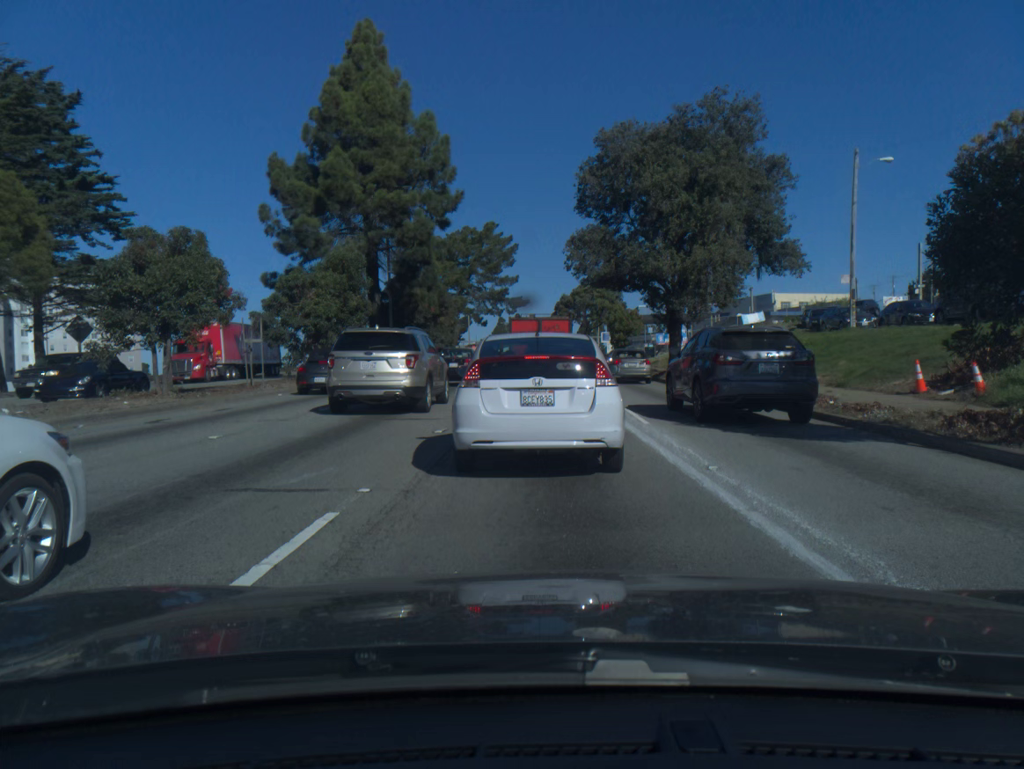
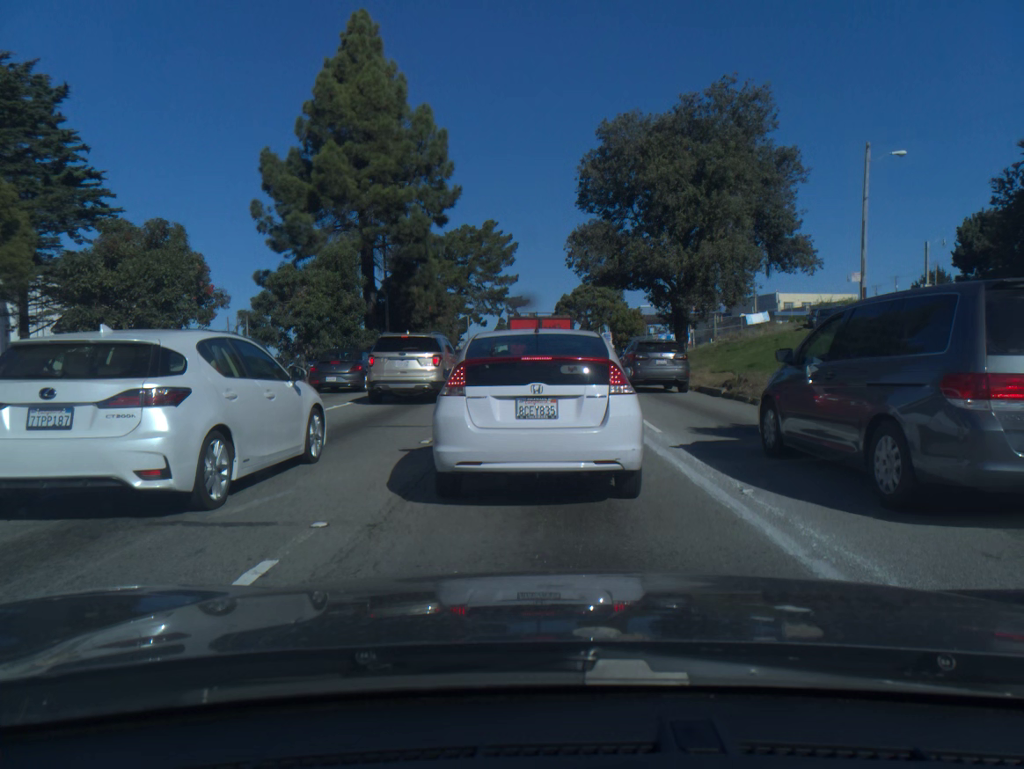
(0.0, +1.4) m; 0°
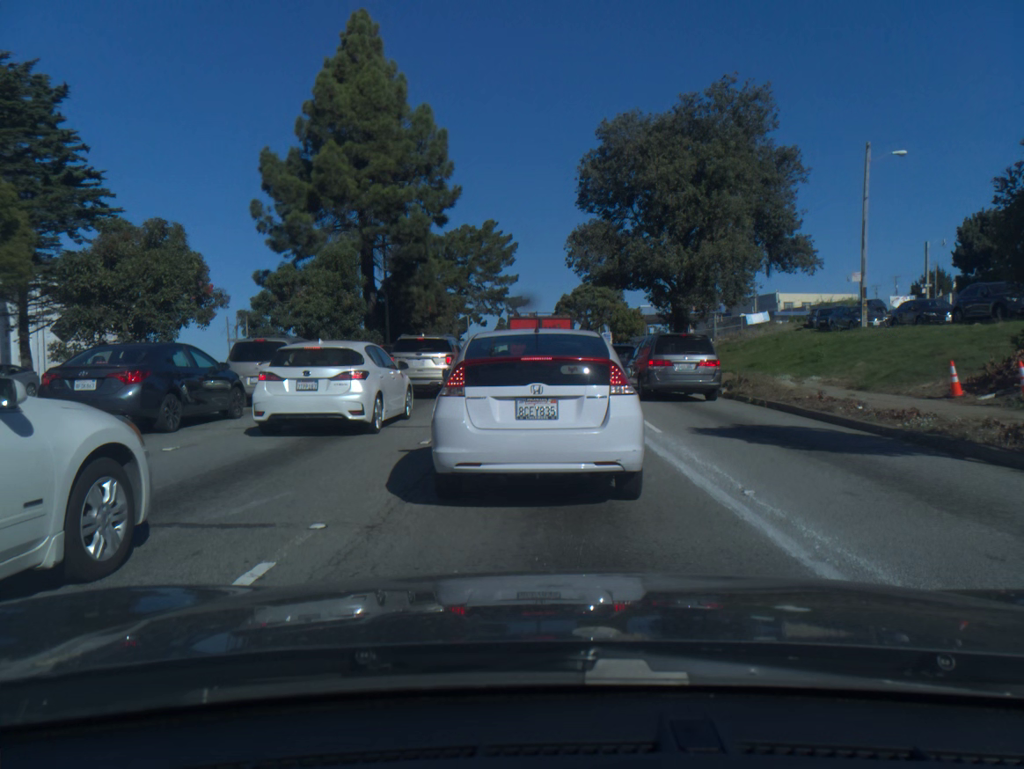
(0.0, +0.1) m; 0°
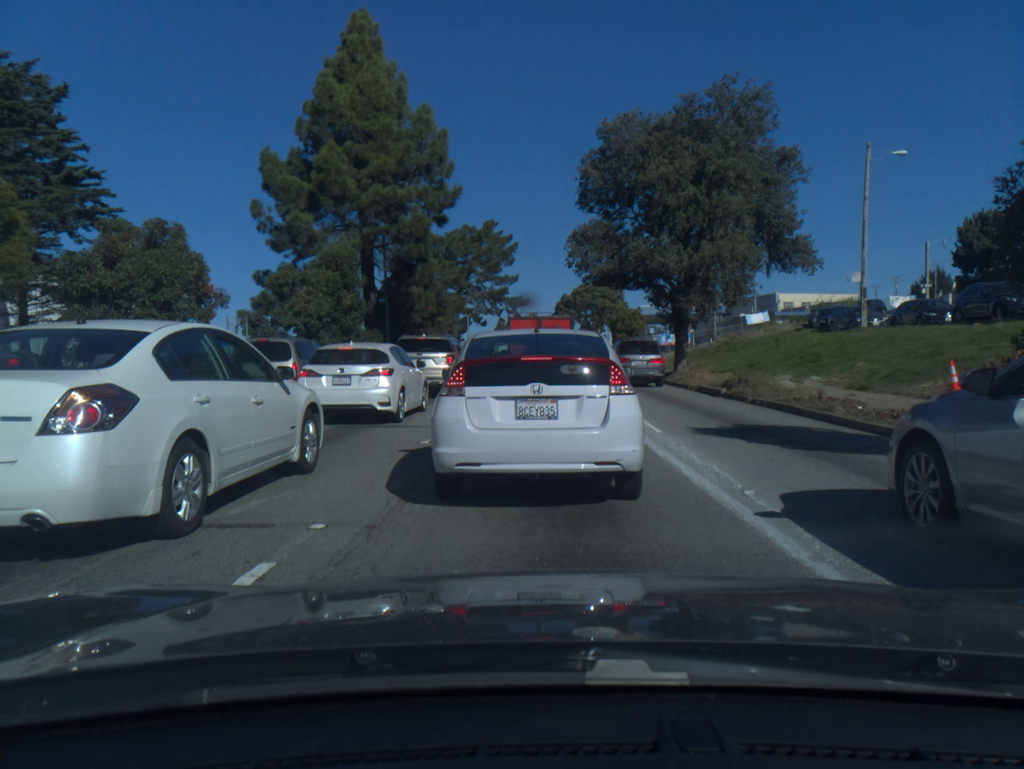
(0.0, 0.0) m; 0°
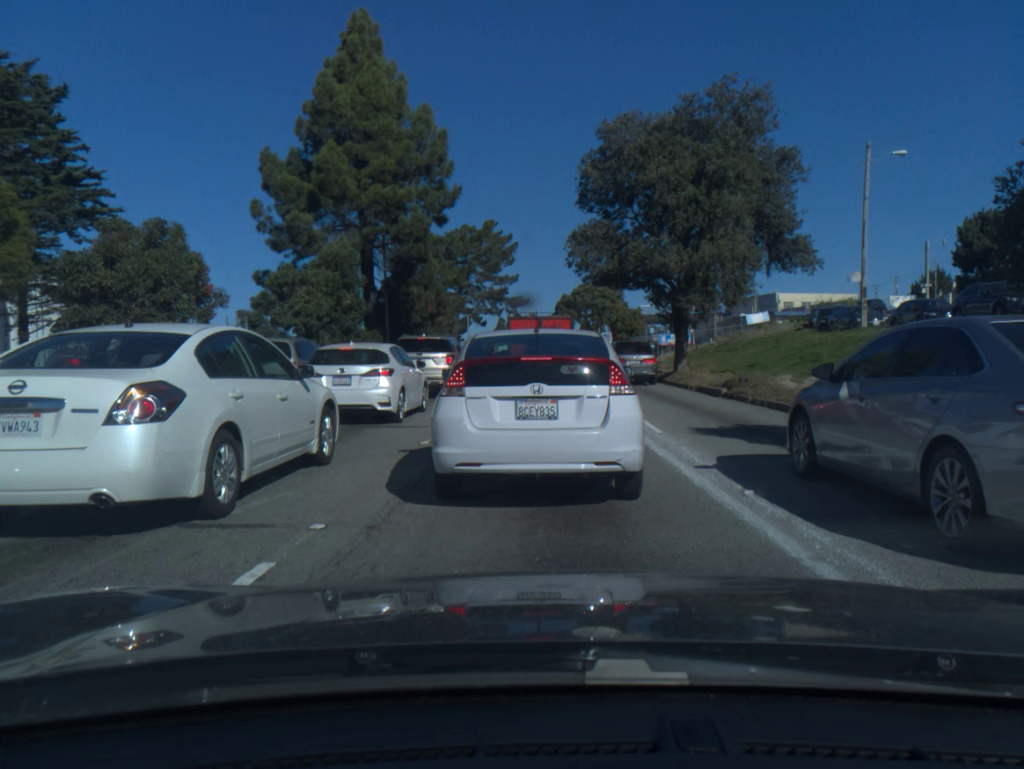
(0.0, 0.0) m; 0°
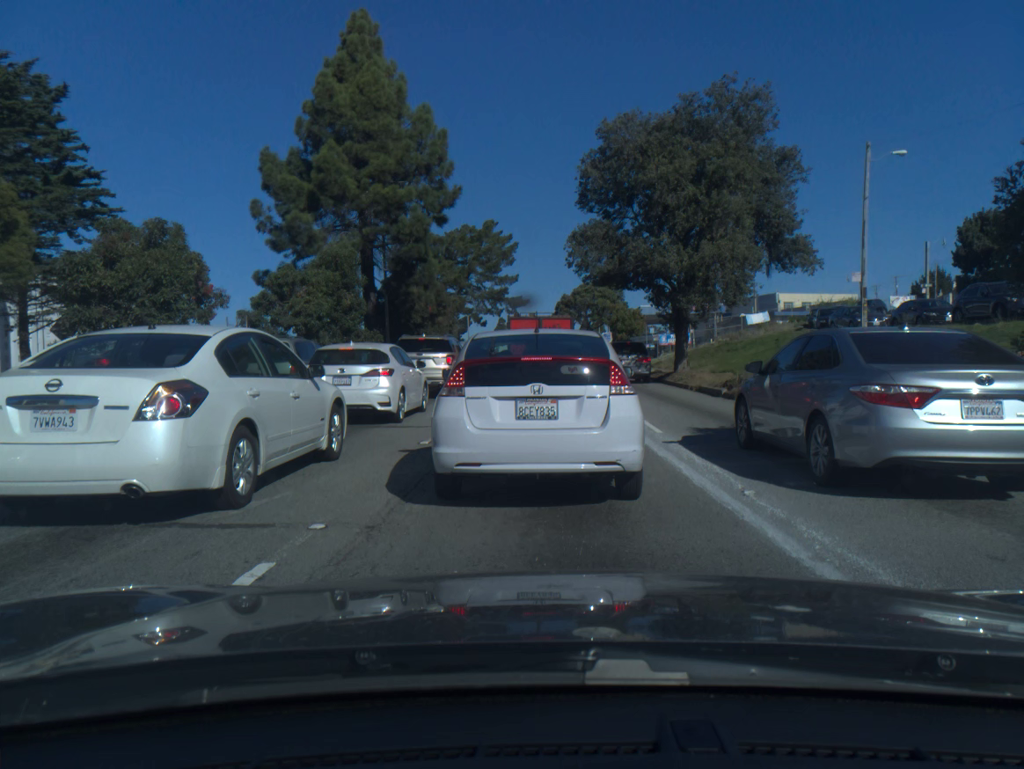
(0.0, 0.0) m; 0°
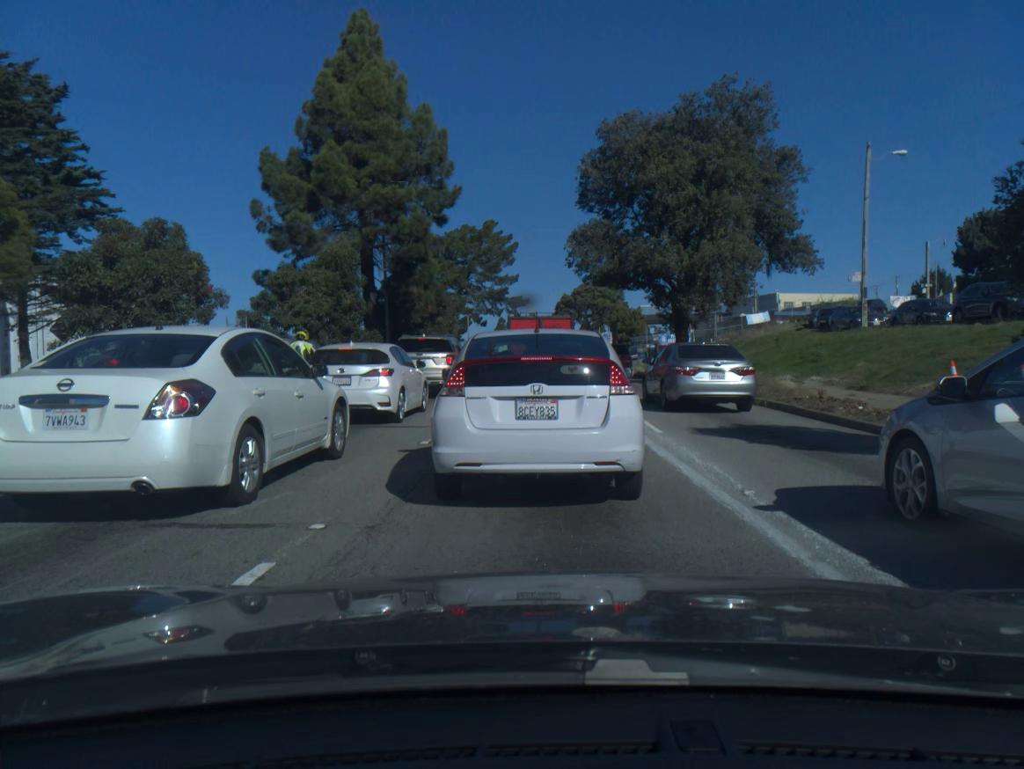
(-0.1, 0.0) m; 0°
